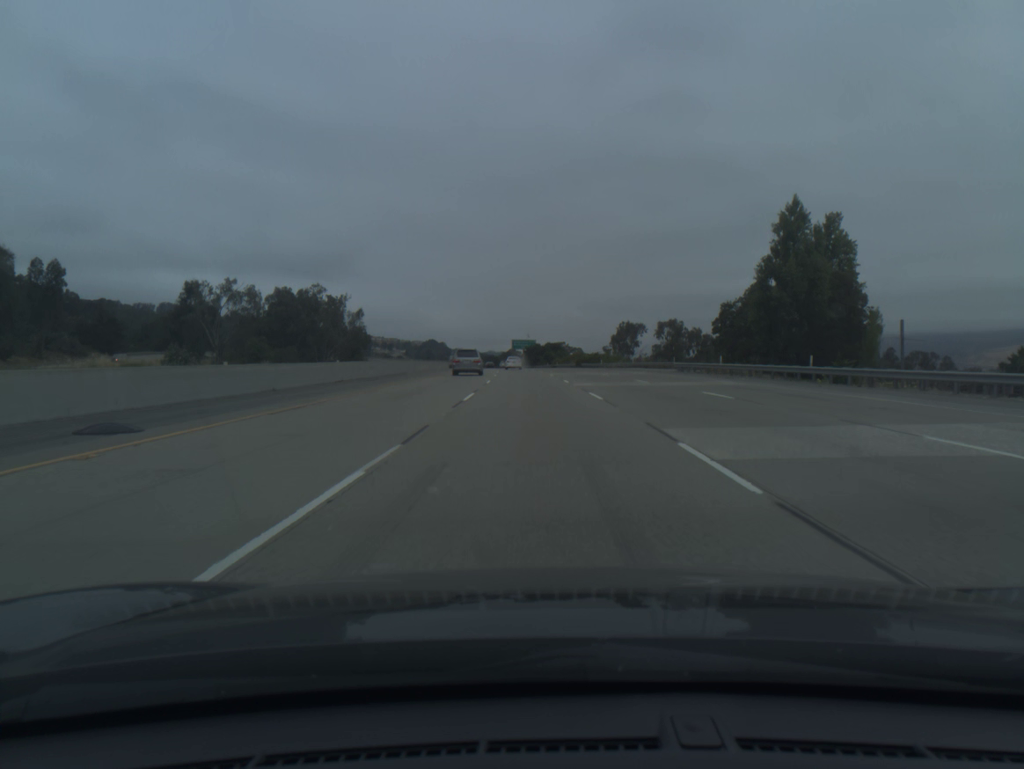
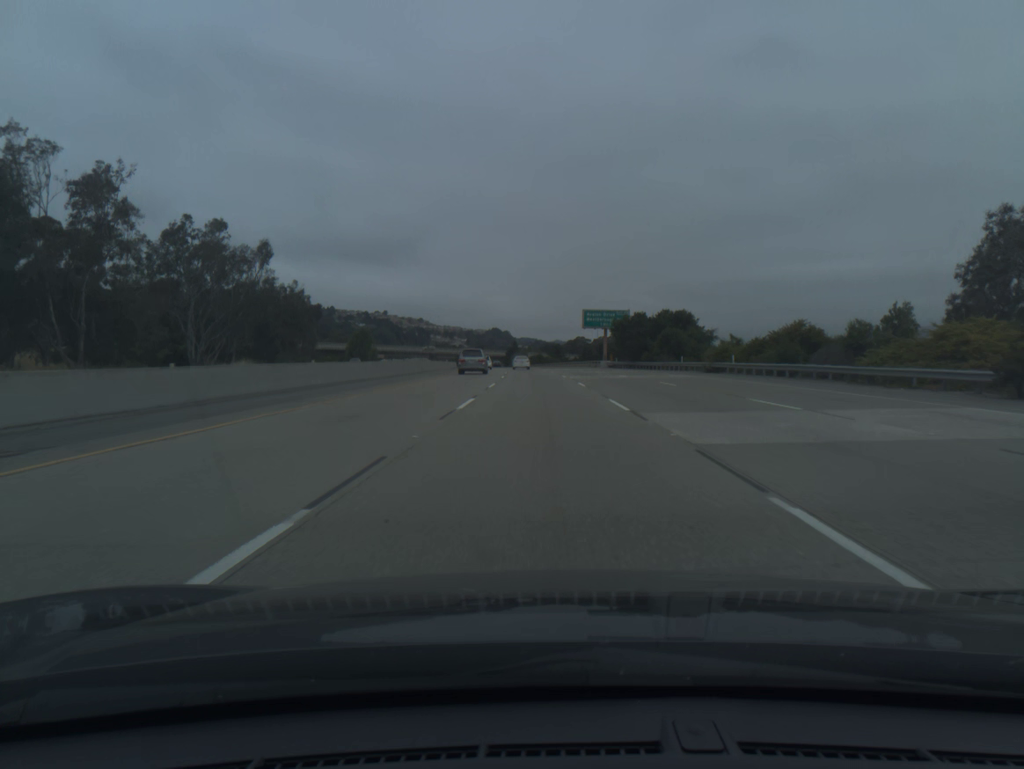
(-4.7, +106.2) m; -5°
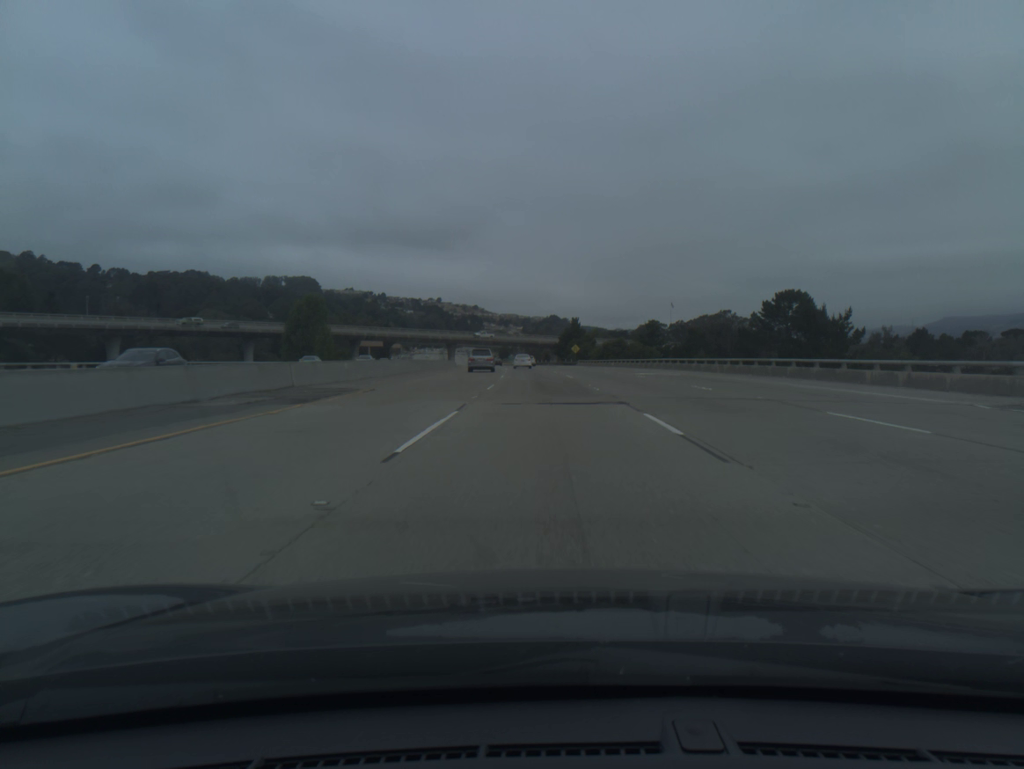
(-4.0, +107.2) m; -4°
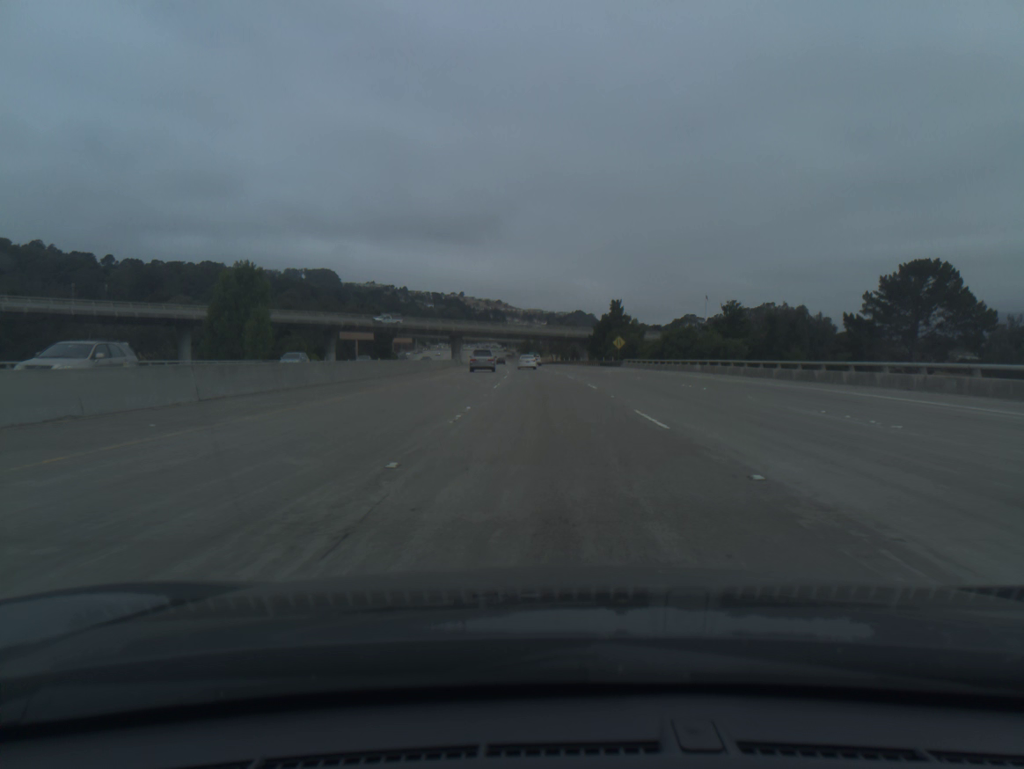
(-0.6, +42.5) m; -2°
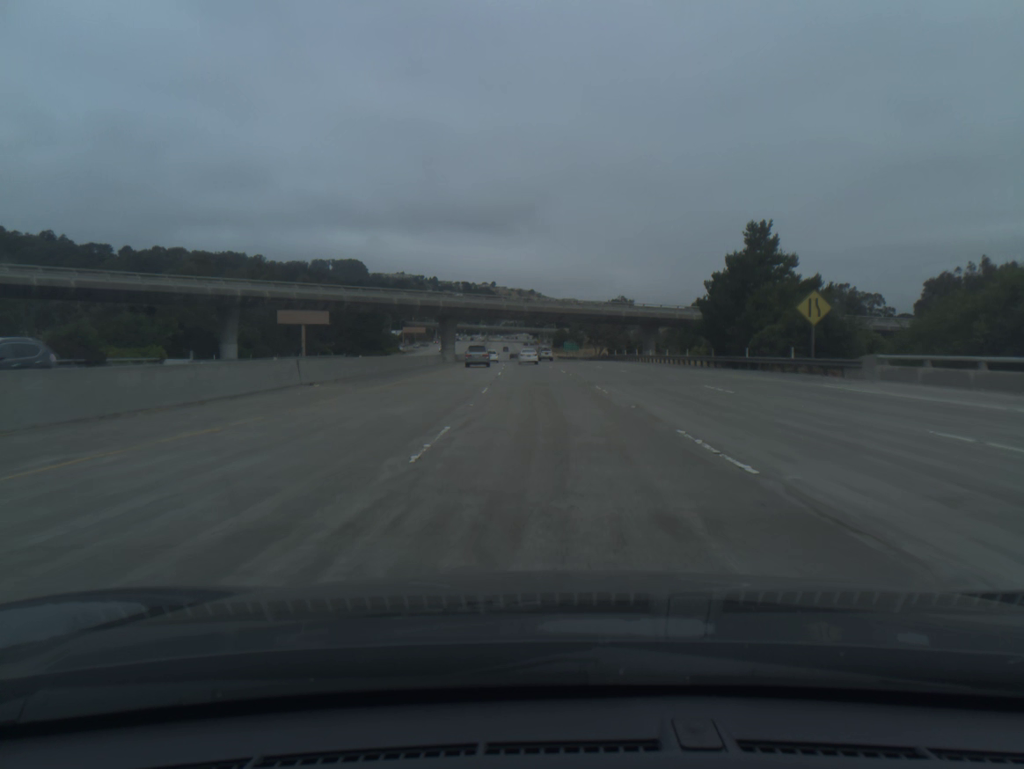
(-1.3, +63.2) m; -2°
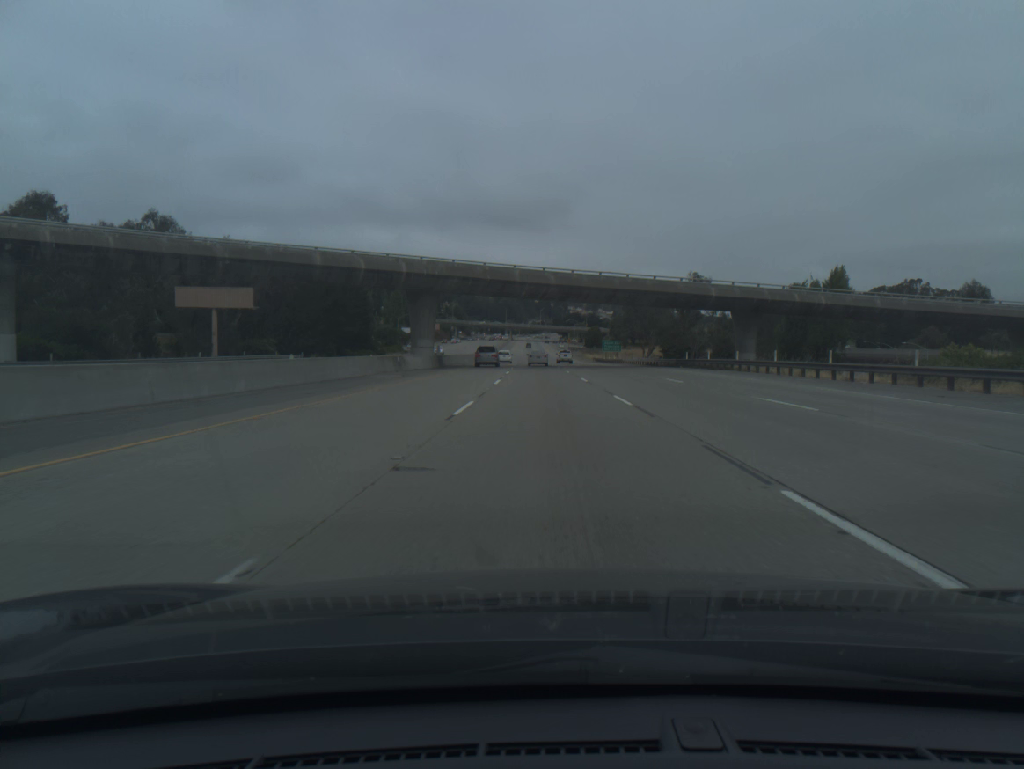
(-0.8, +41.9) m; -2°
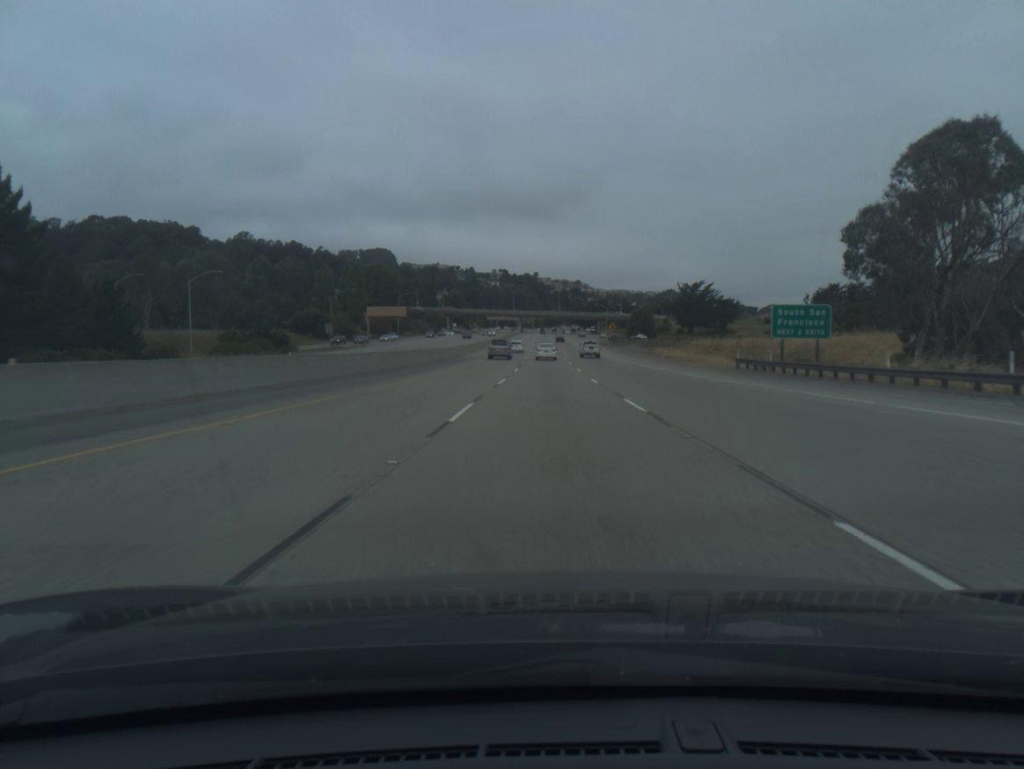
(-1.9, +103.8) m; -1°
